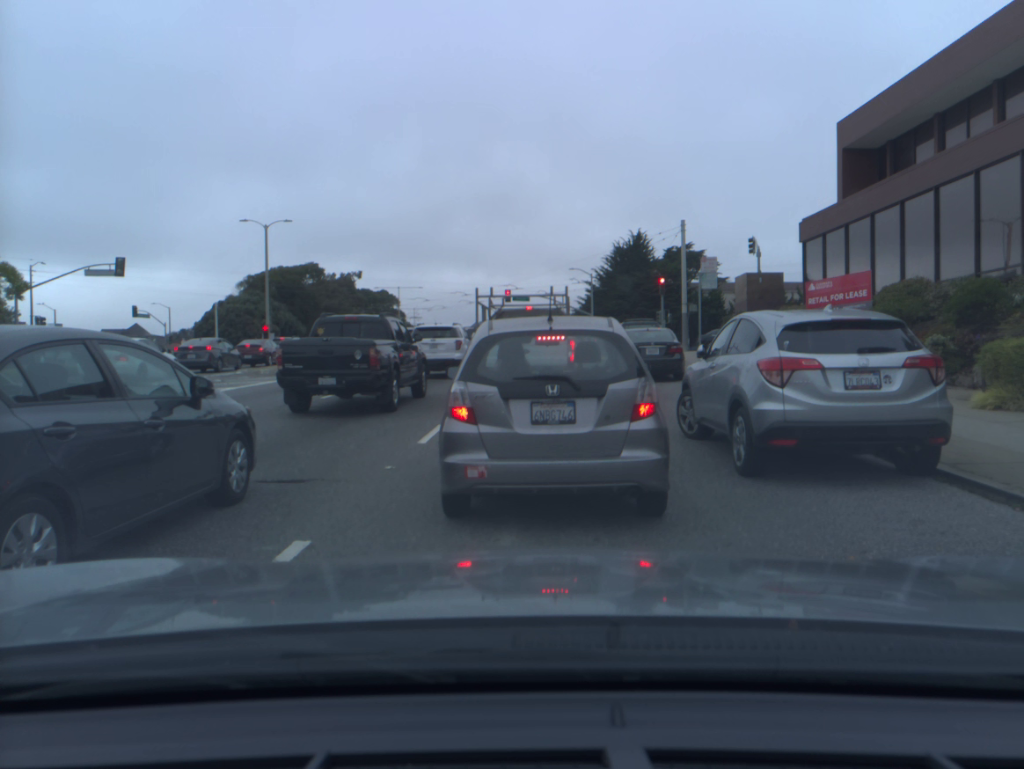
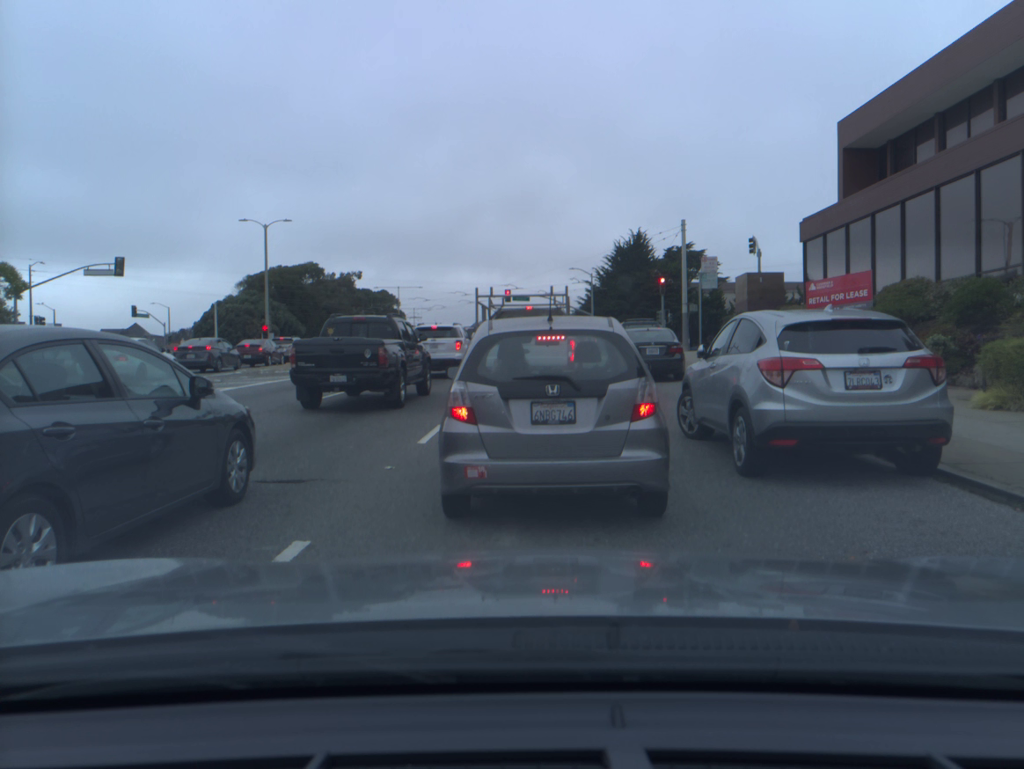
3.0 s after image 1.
(0.0, 0.0) m; 0°
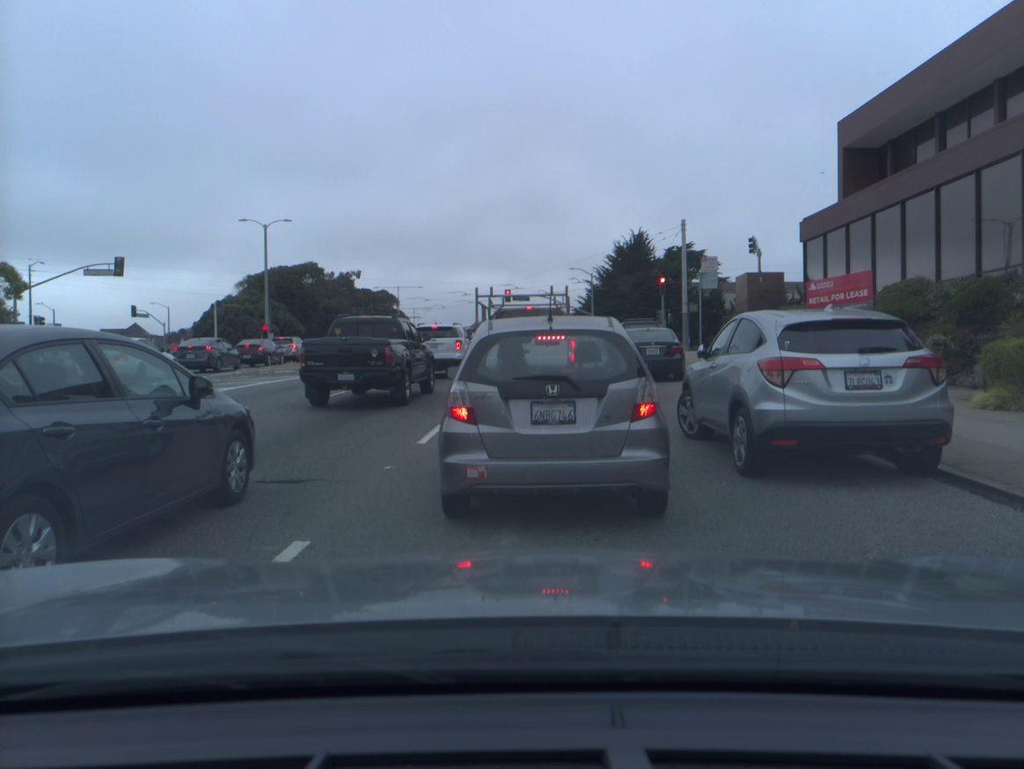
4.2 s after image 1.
(0.0, 0.0) m; 0°
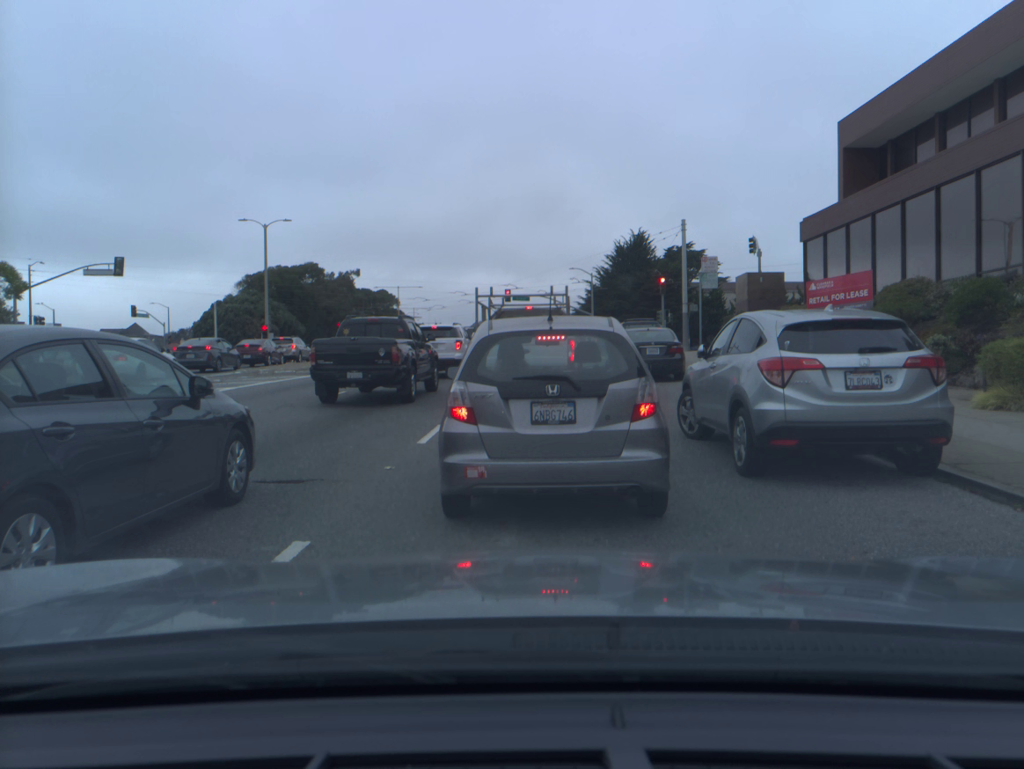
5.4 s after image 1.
(0.0, 0.0) m; 0°
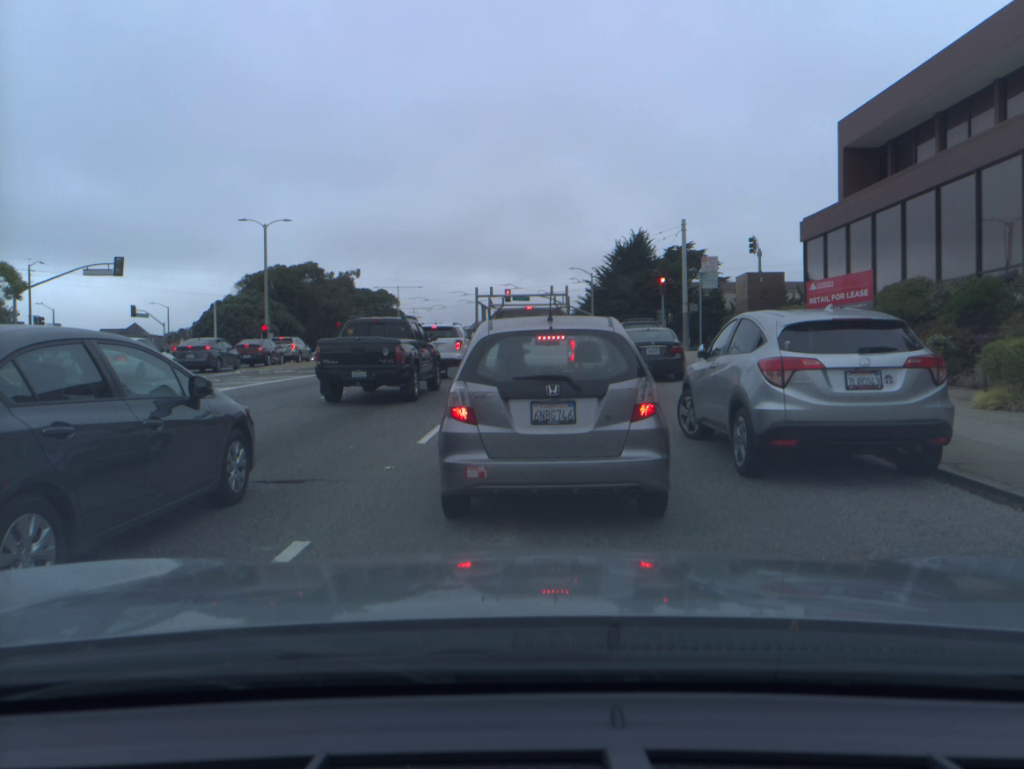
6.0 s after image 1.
(0.0, 0.0) m; 0°
